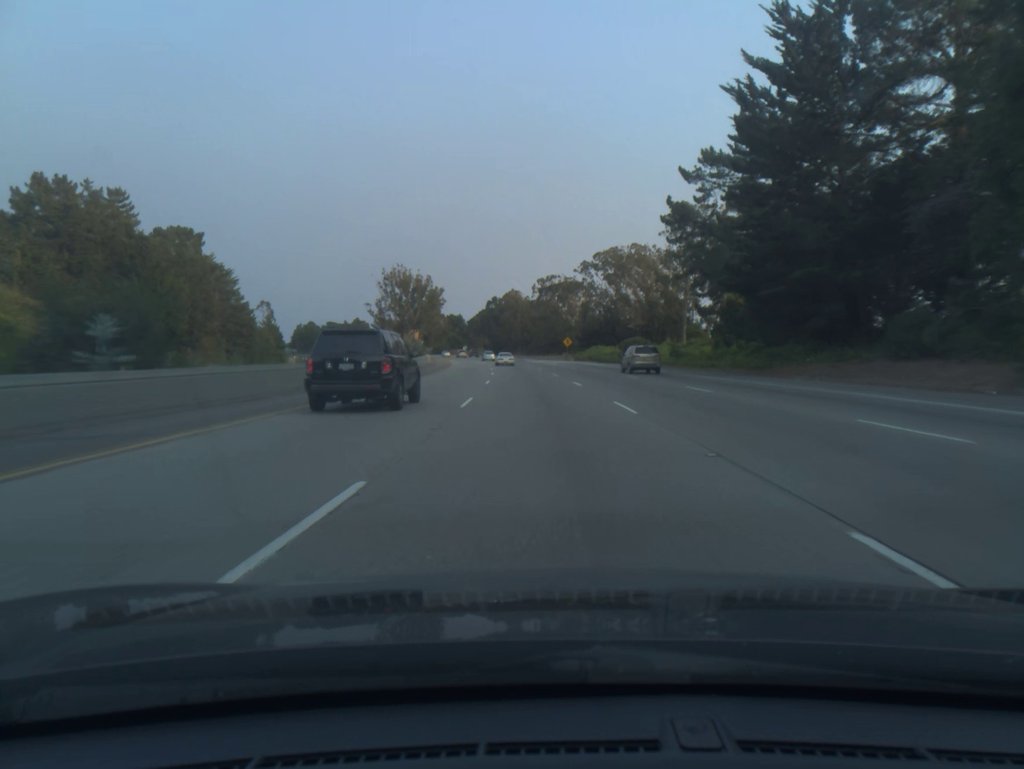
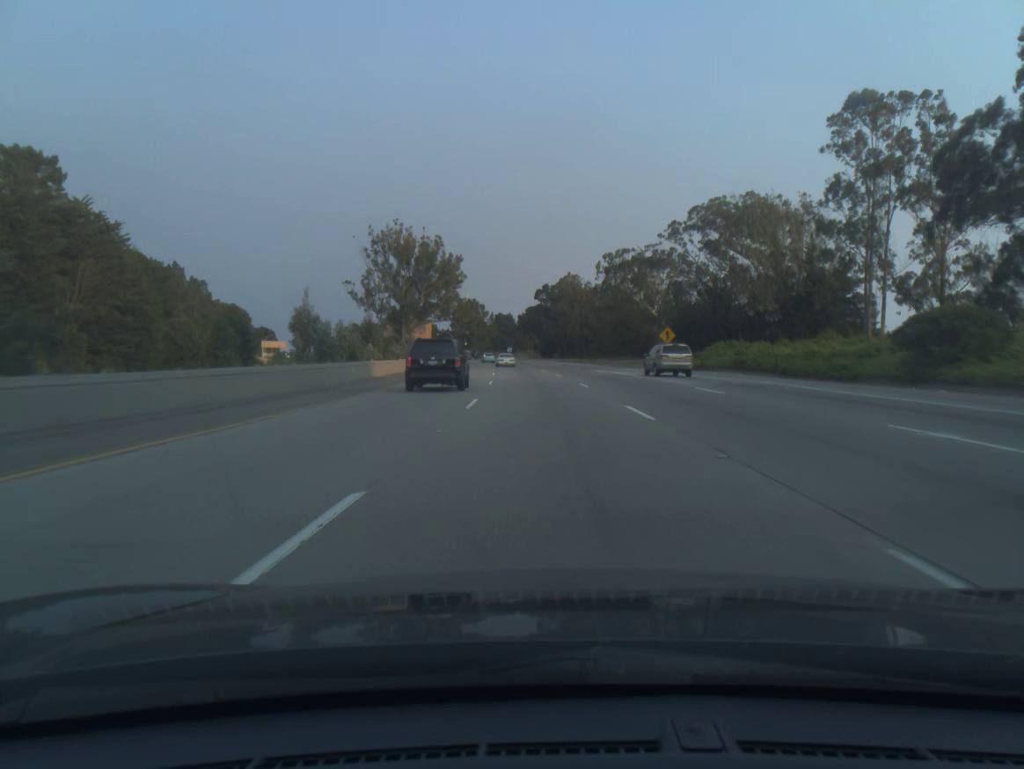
(-2.2, +58.6) m; -4°
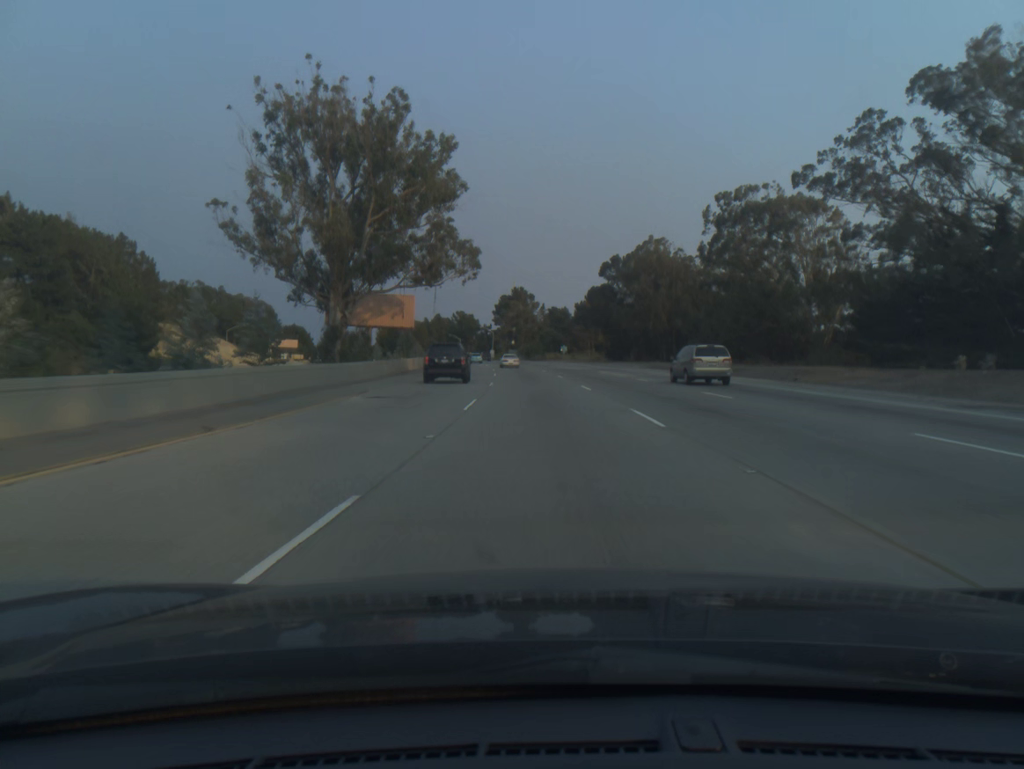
(-2.1, +58.7) m; -4°
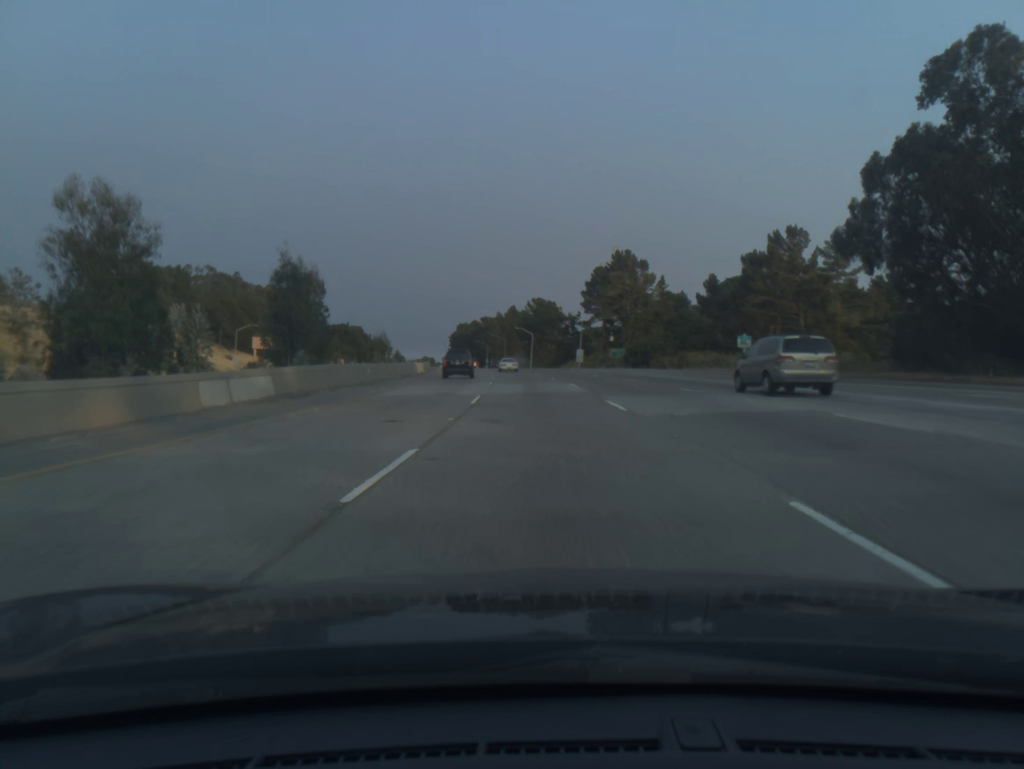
(-5.6, +98.0) m; -7°
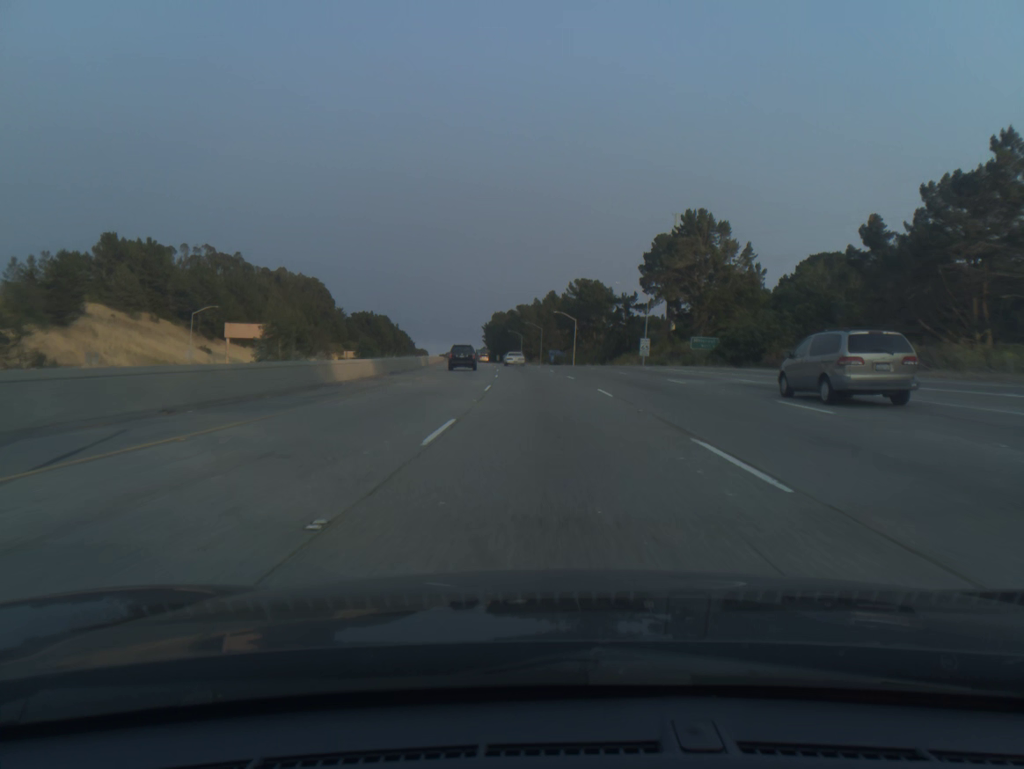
(-1.0, +39.3) m; -3°
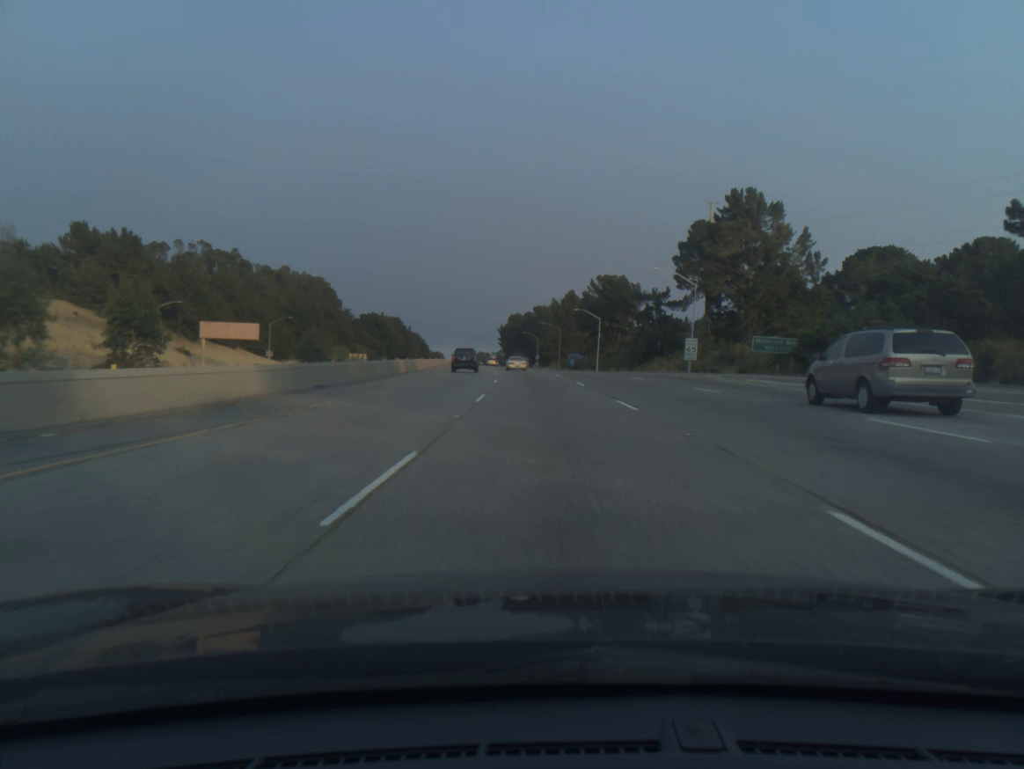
(-0.2, +19.7) m; -1°
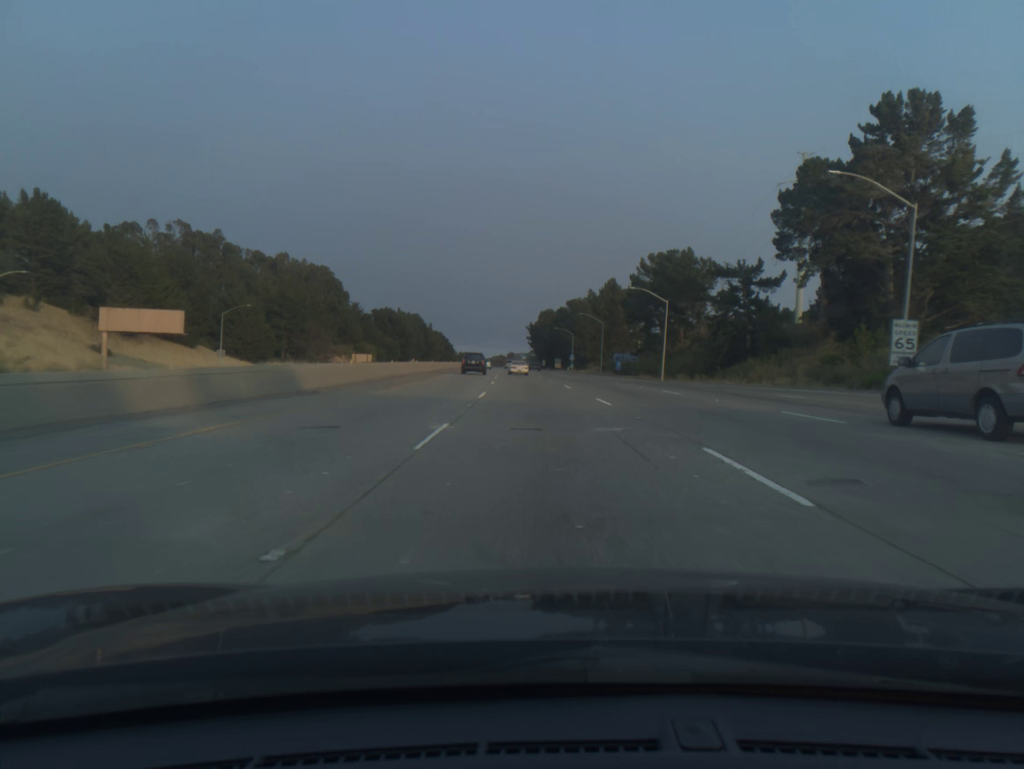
(-0.8, +39.4) m; -2°
